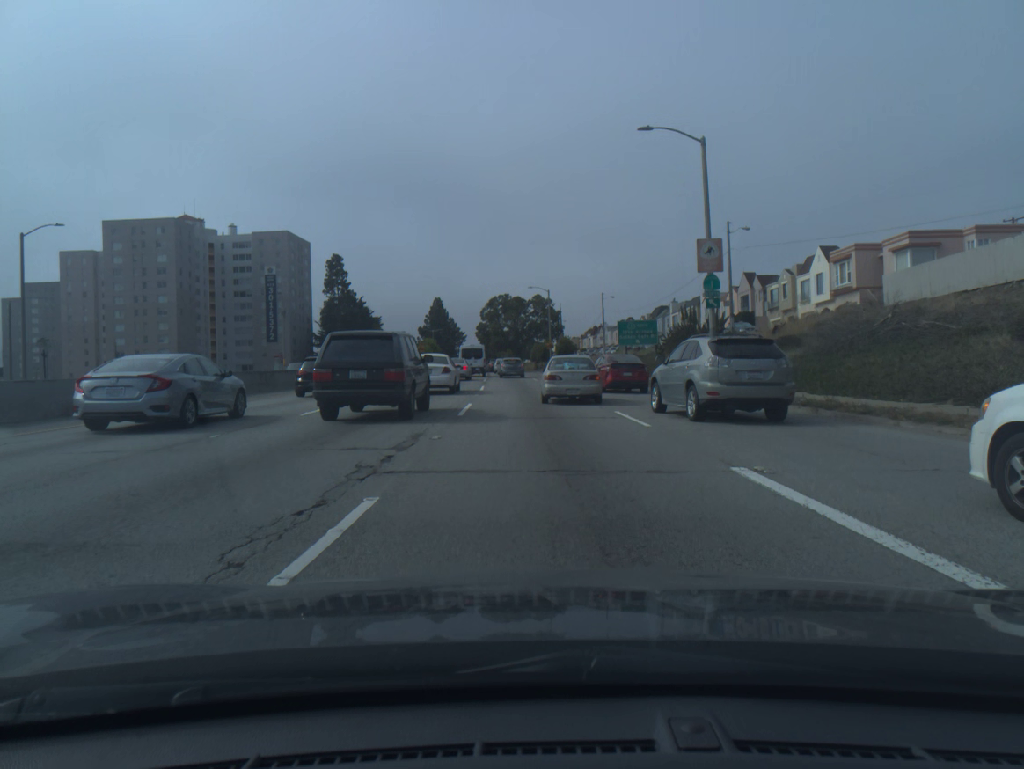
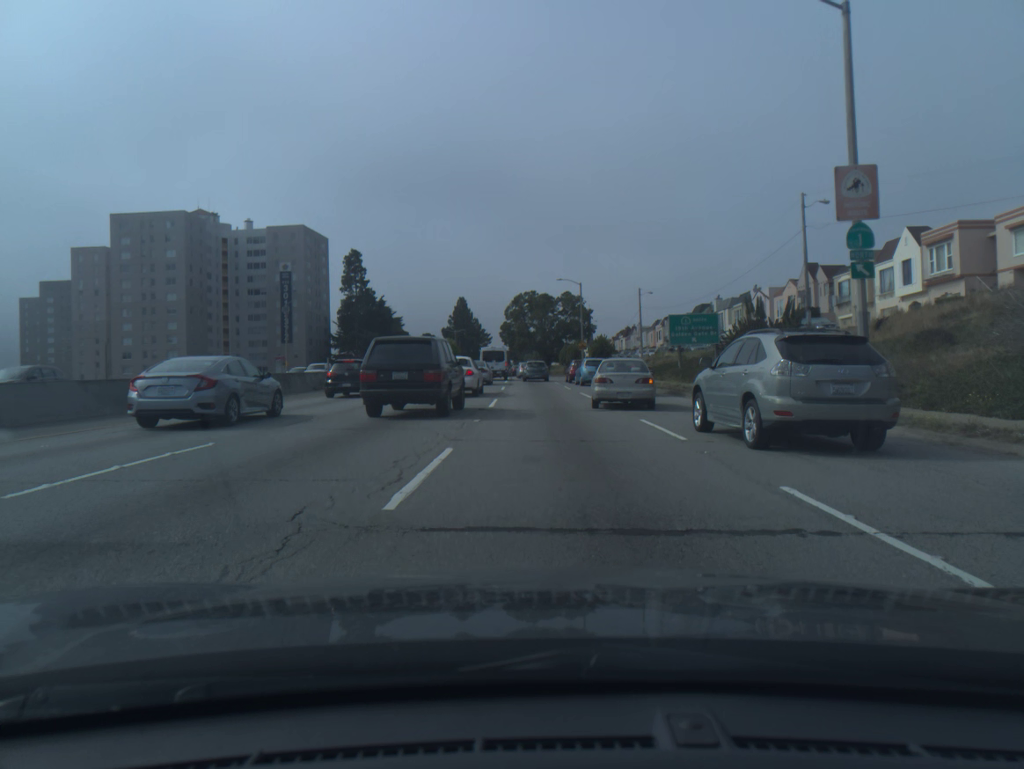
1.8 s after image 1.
(-0.3, +10.6) m; -2°
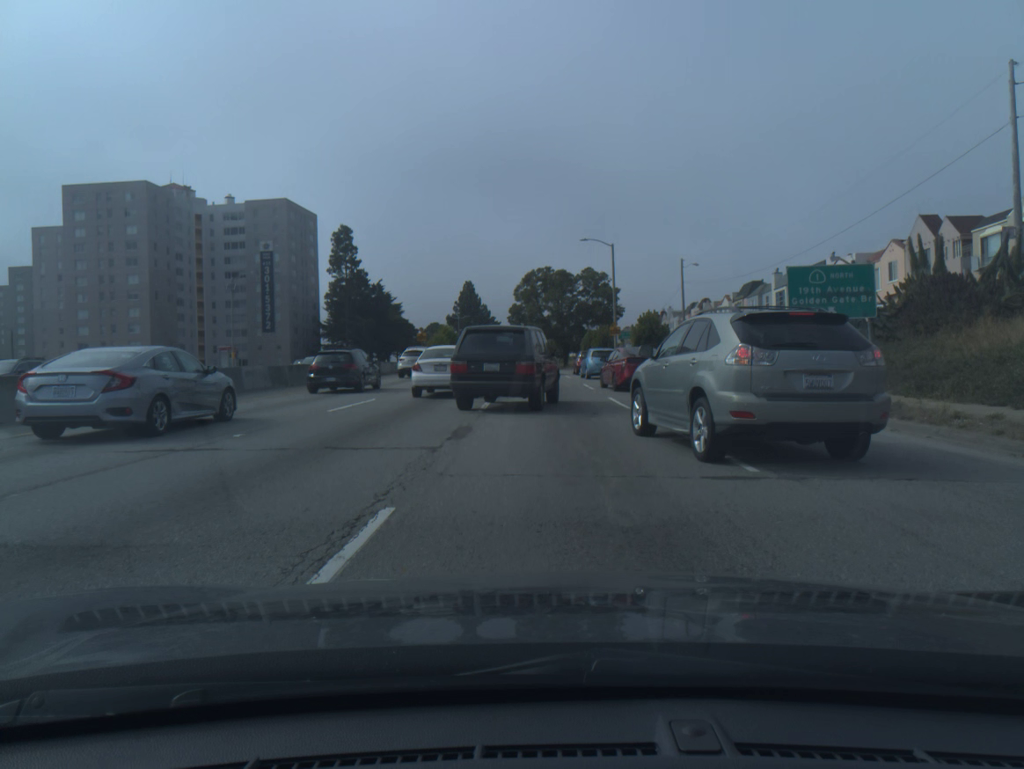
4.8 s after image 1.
(-0.3, +19.9) m; -1°
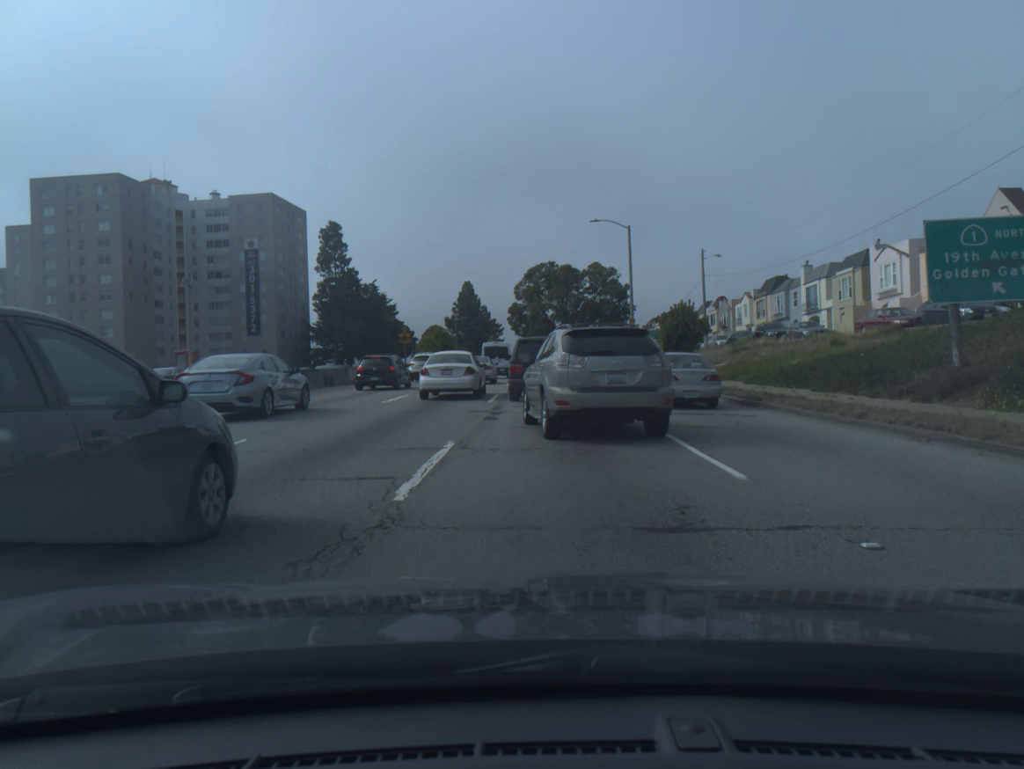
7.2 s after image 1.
(0.0, +9.5) m; 0°
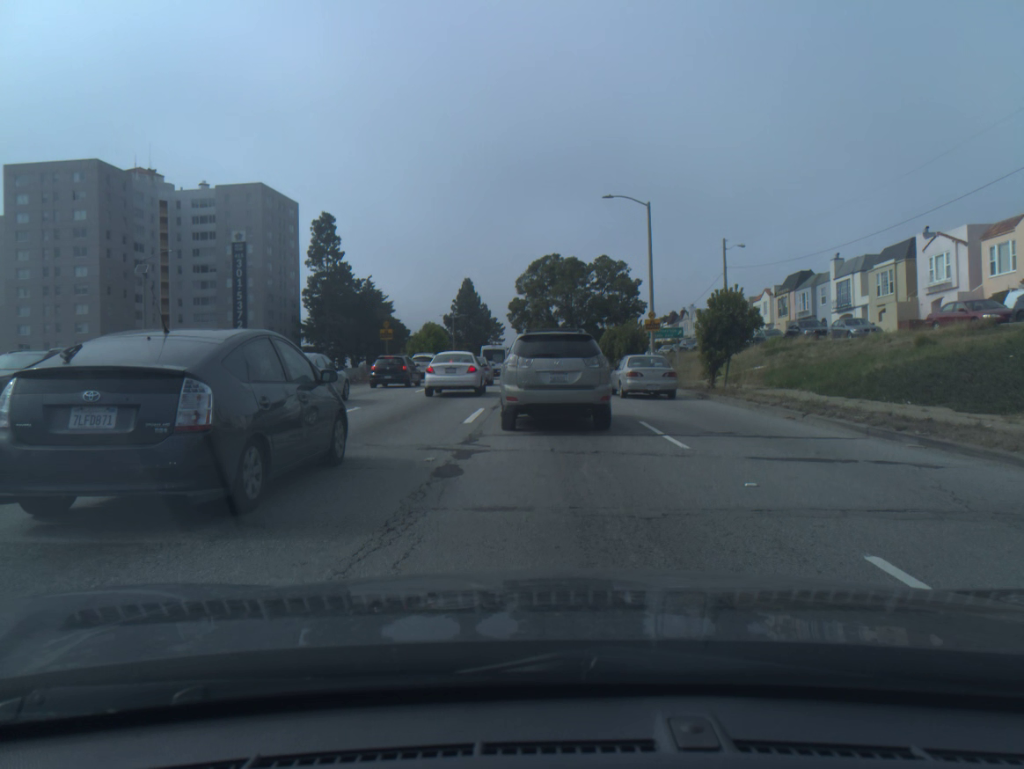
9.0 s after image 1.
(0.0, +7.4) m; 0°
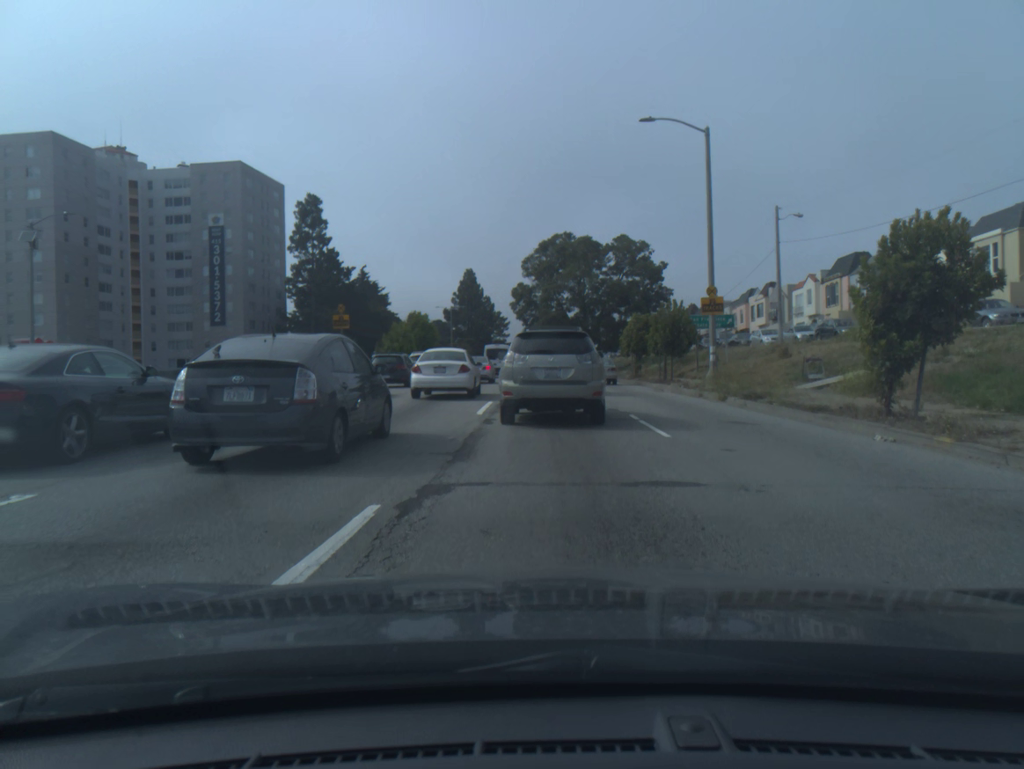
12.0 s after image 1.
(0.0, +12.8) m; 0°
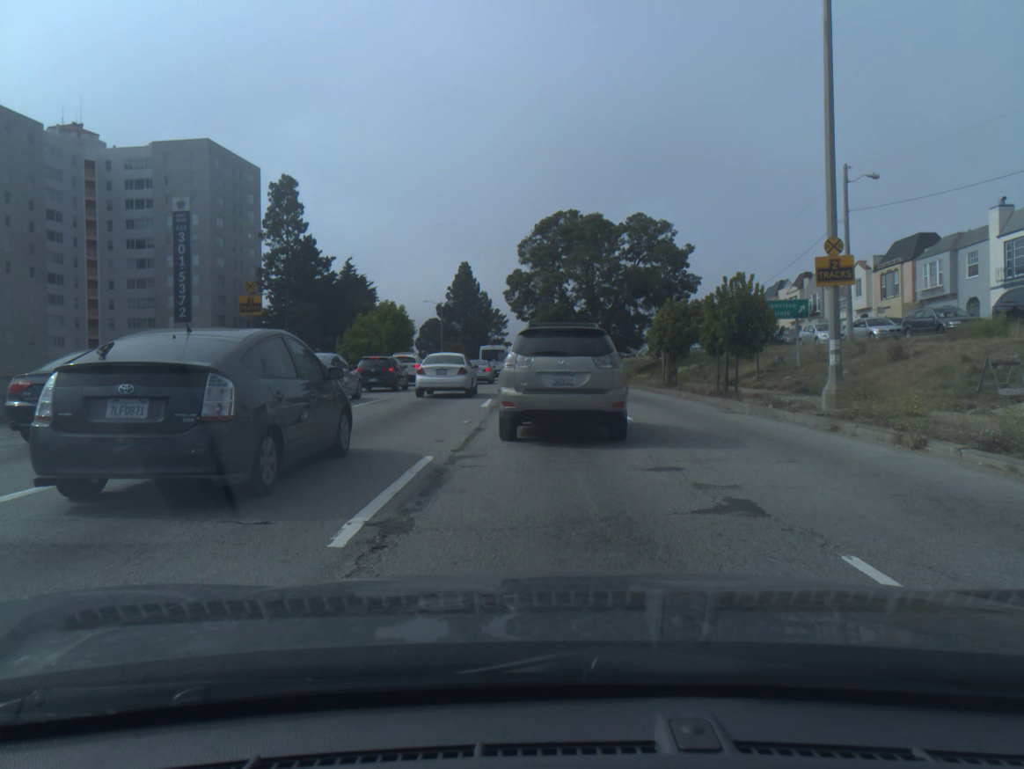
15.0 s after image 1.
(0.0, +11.2) m; 0°
